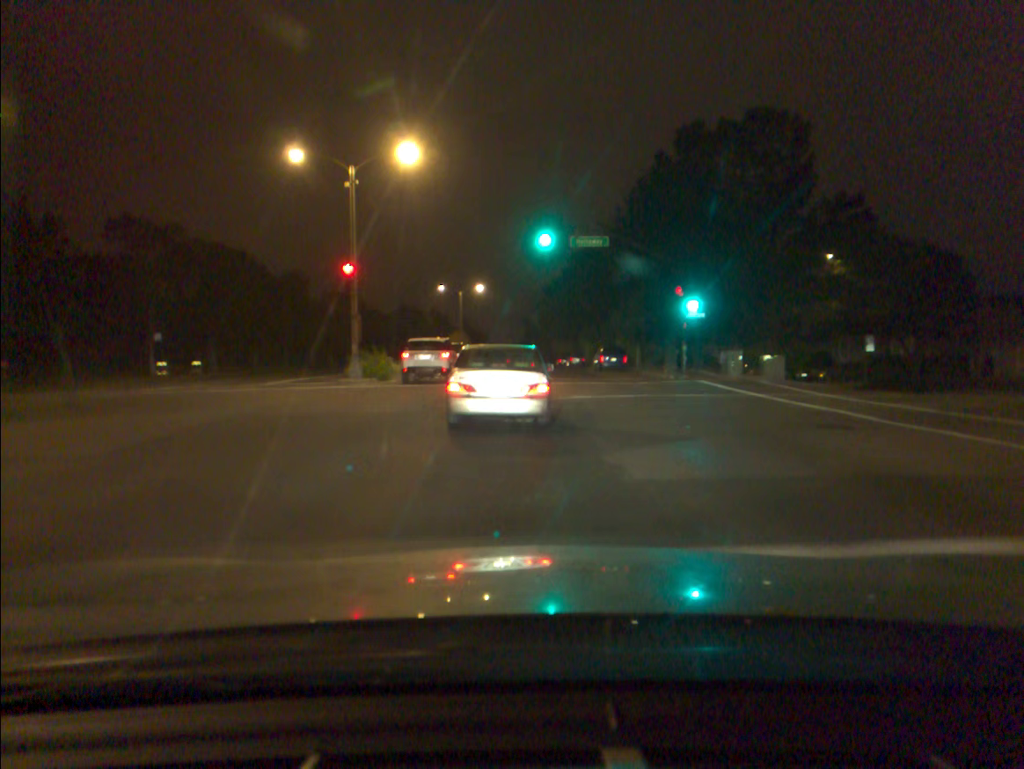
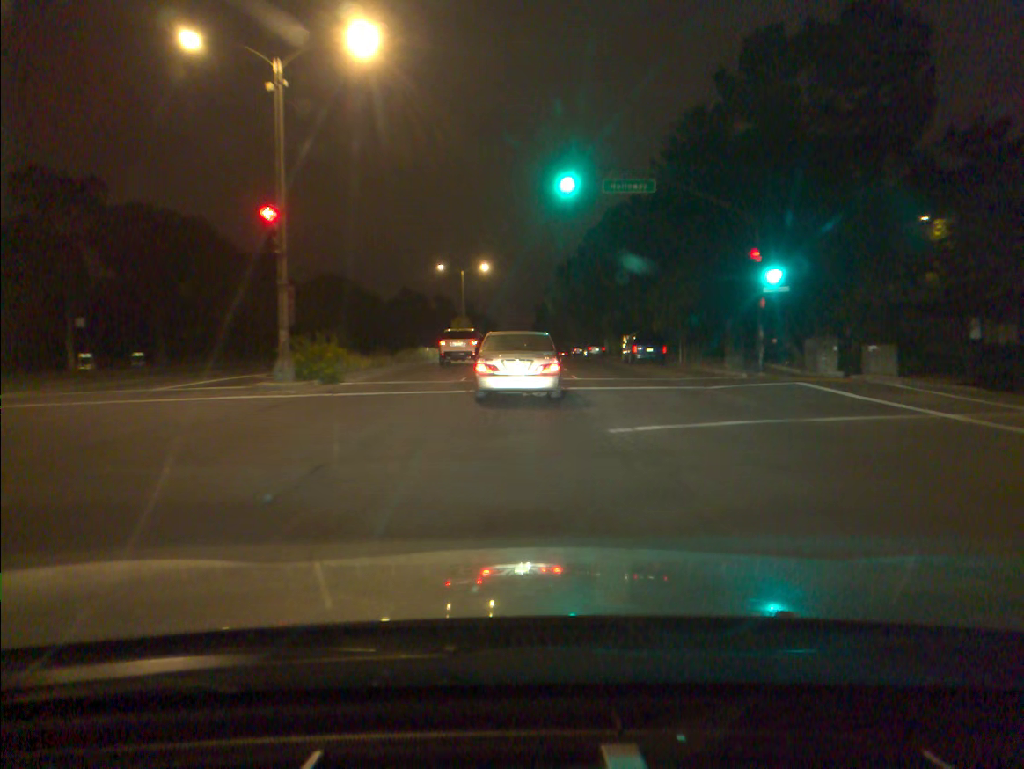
(-0.1, +10.3) m; -1°
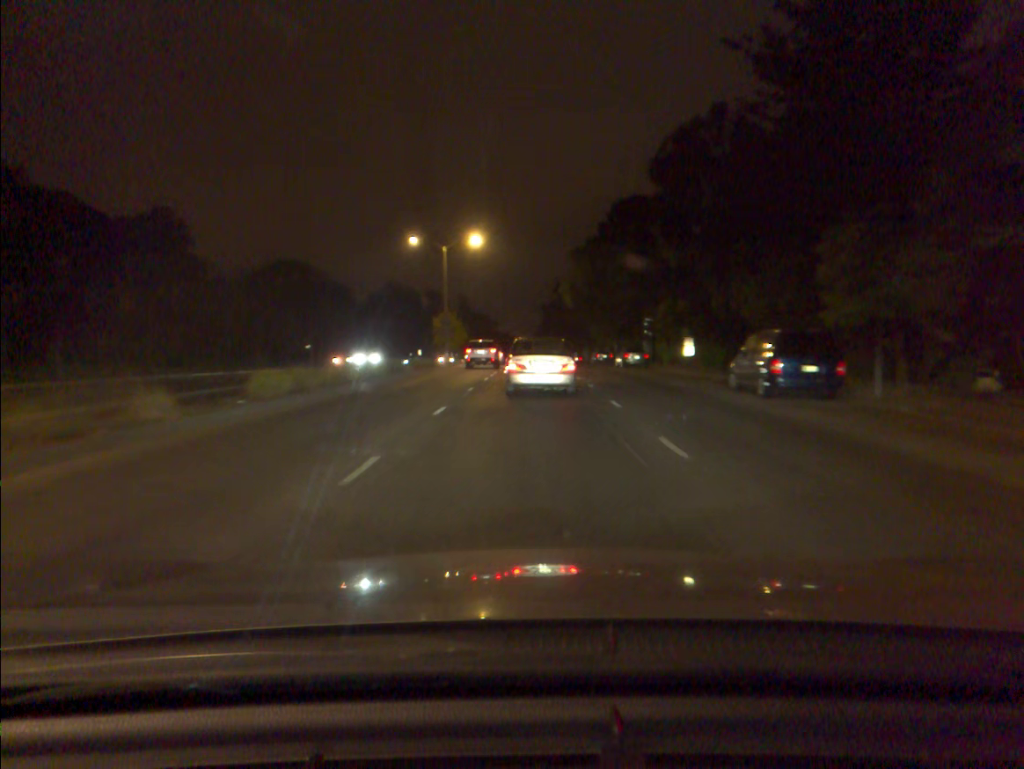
(+0.1, +22.4) m; 0°
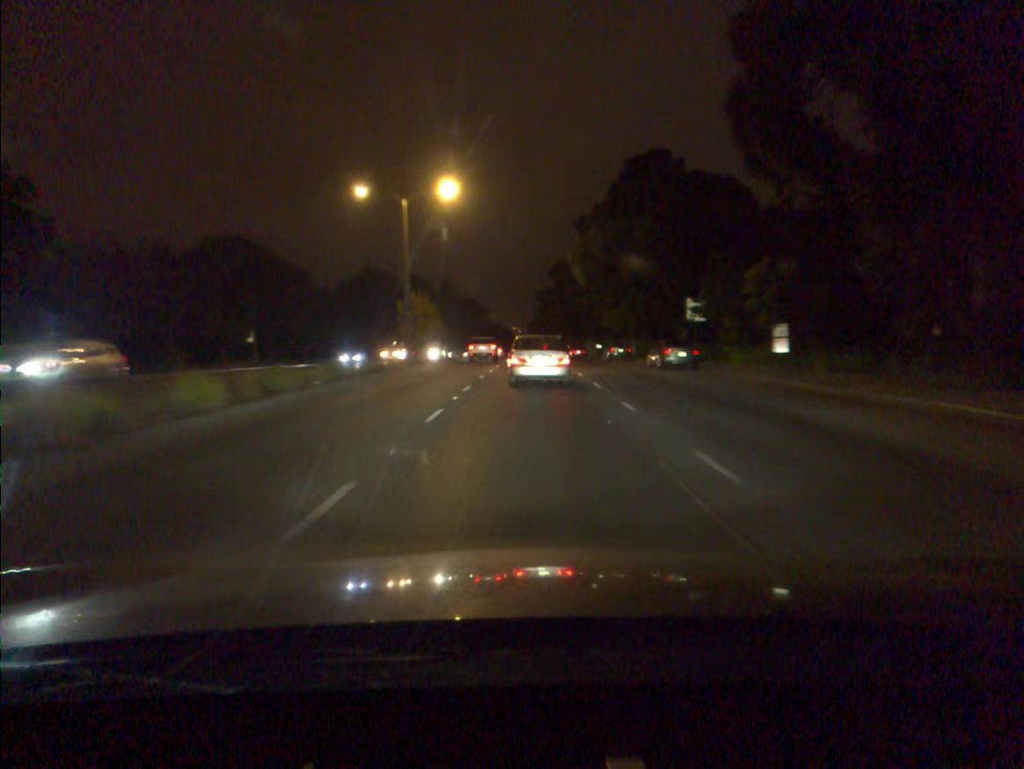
(0.0, +16.3) m; 0°
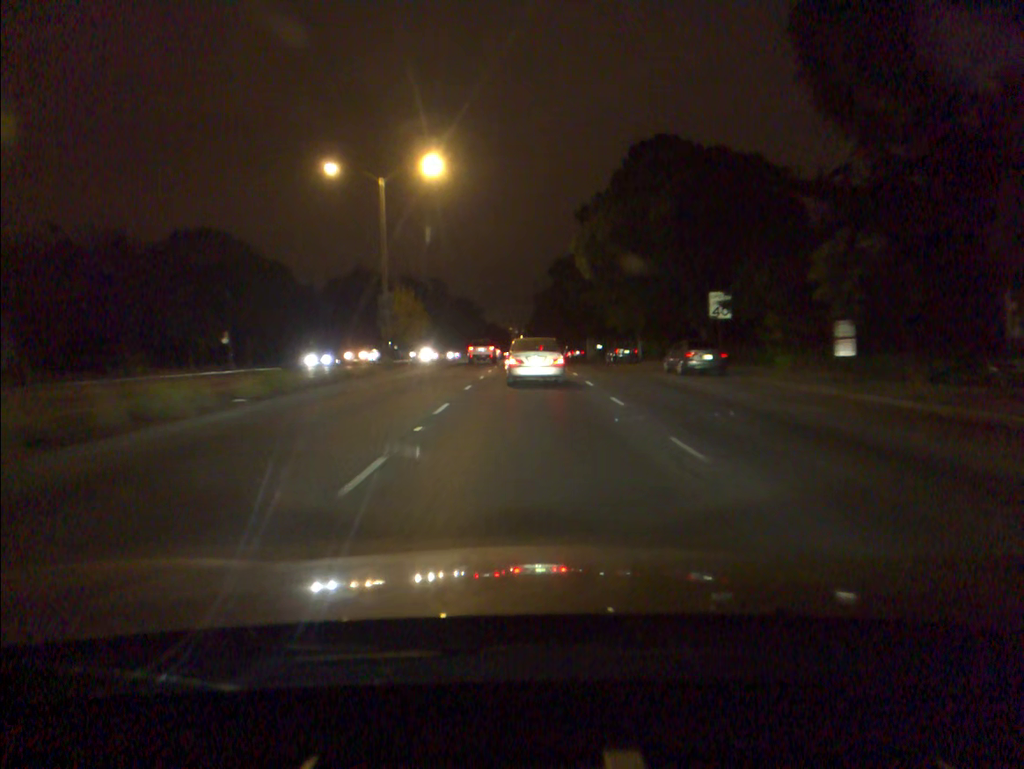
(0.0, +6.0) m; 0°
